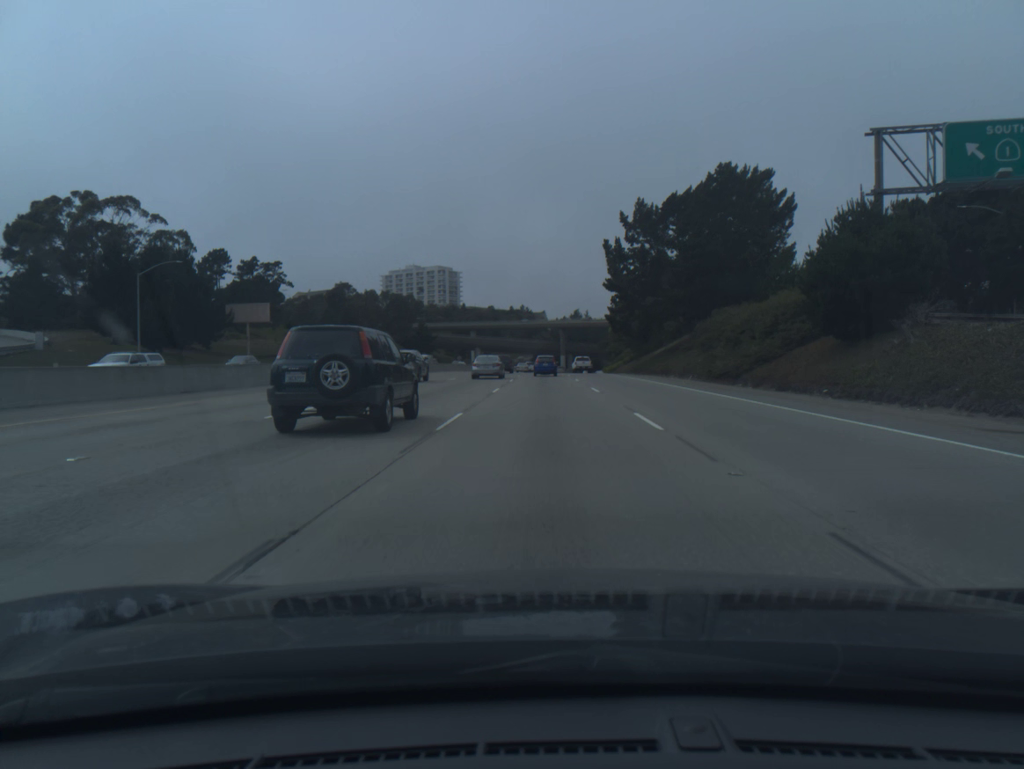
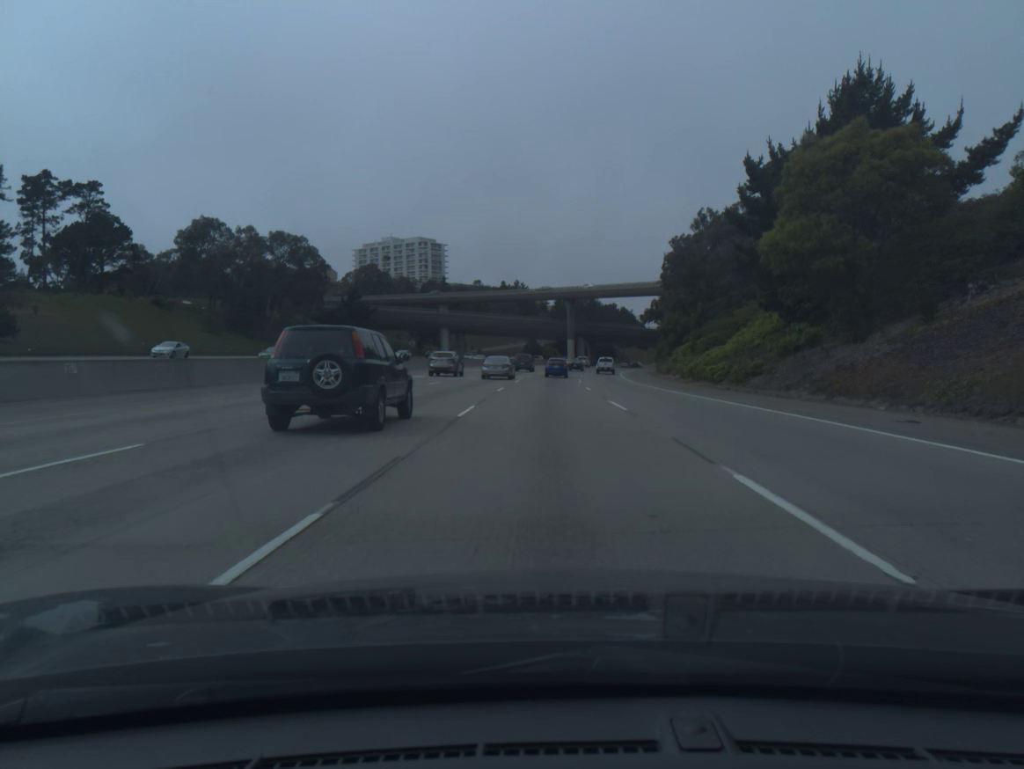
(+0.1, +81.7) m; 0°
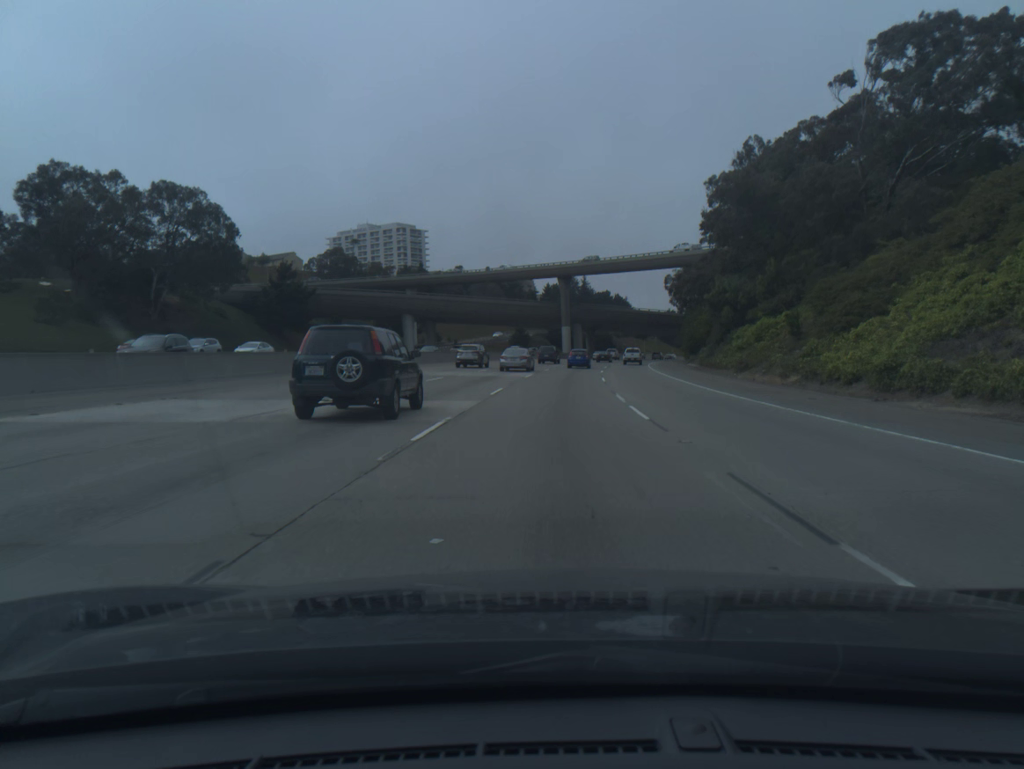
(+0.1, +33.0) m; +1°
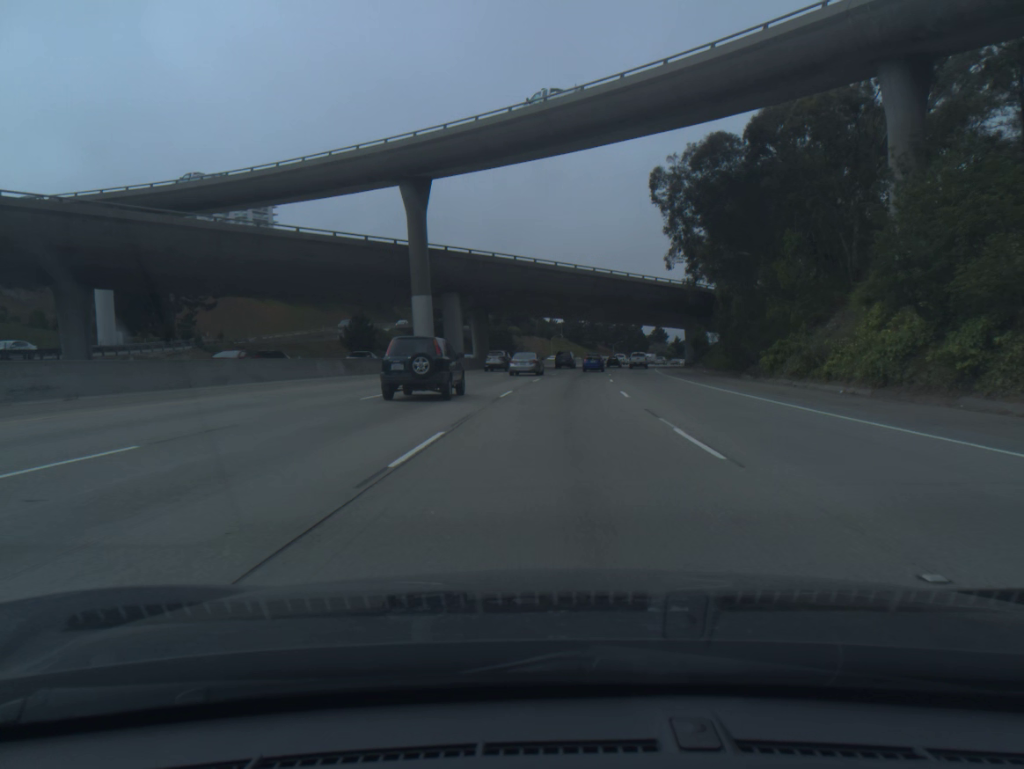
(+5.1, +83.3) m; +8°
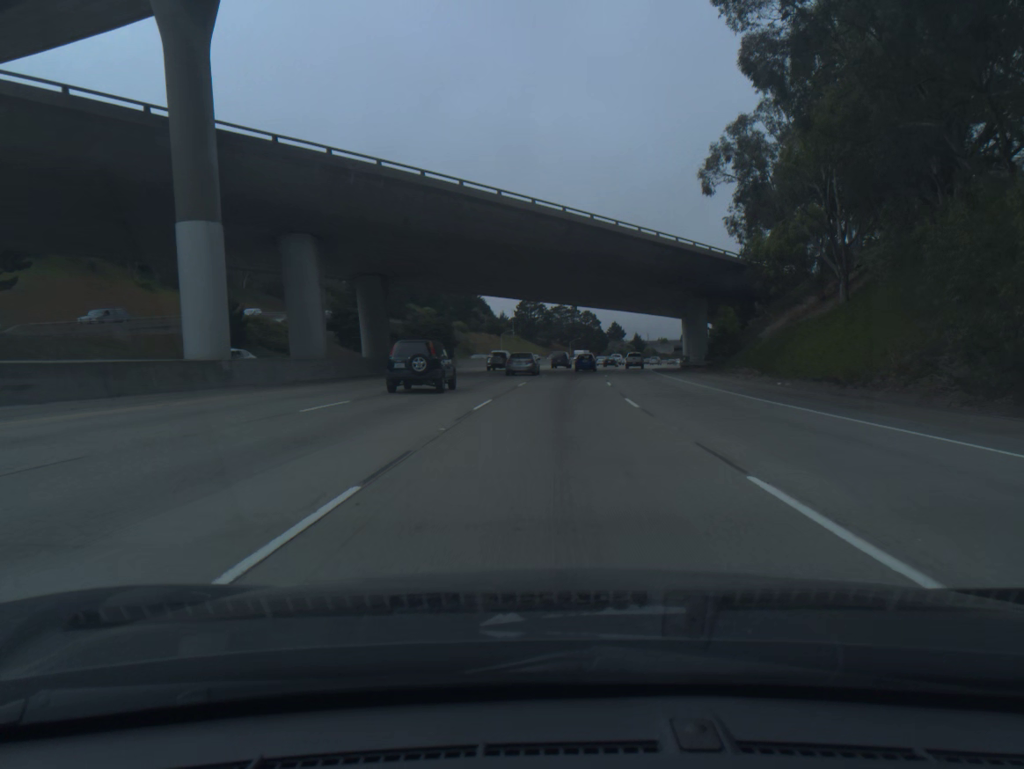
(+1.0, +33.7) m; +3°
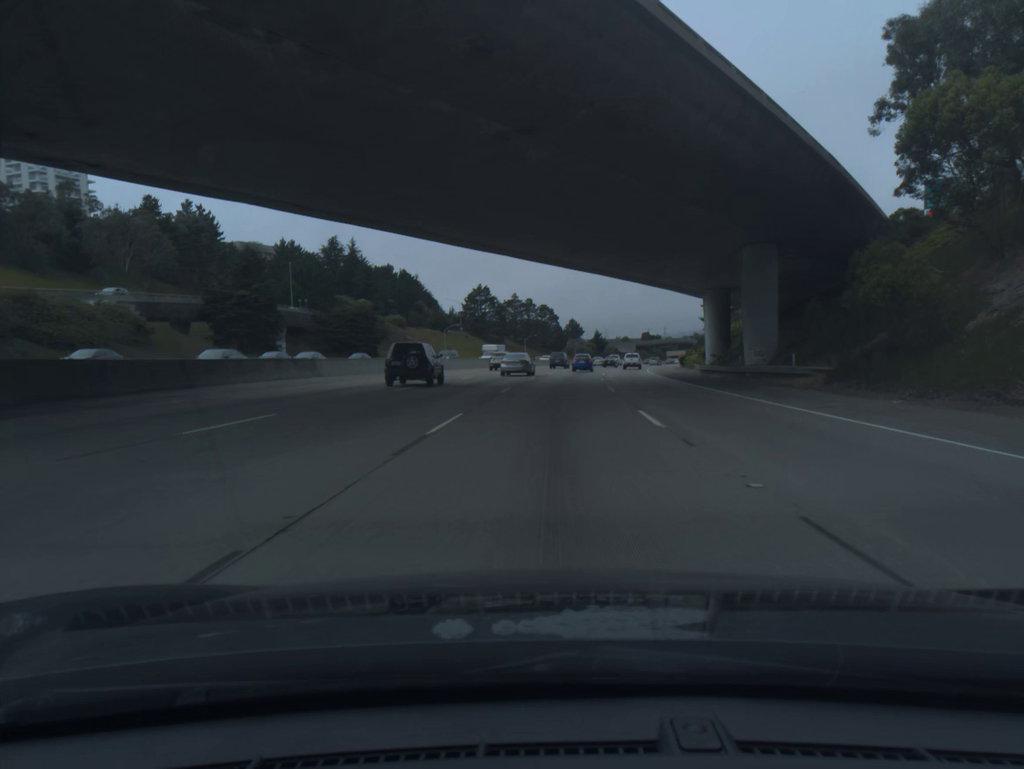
(+1.0, +34.0) m; +3°
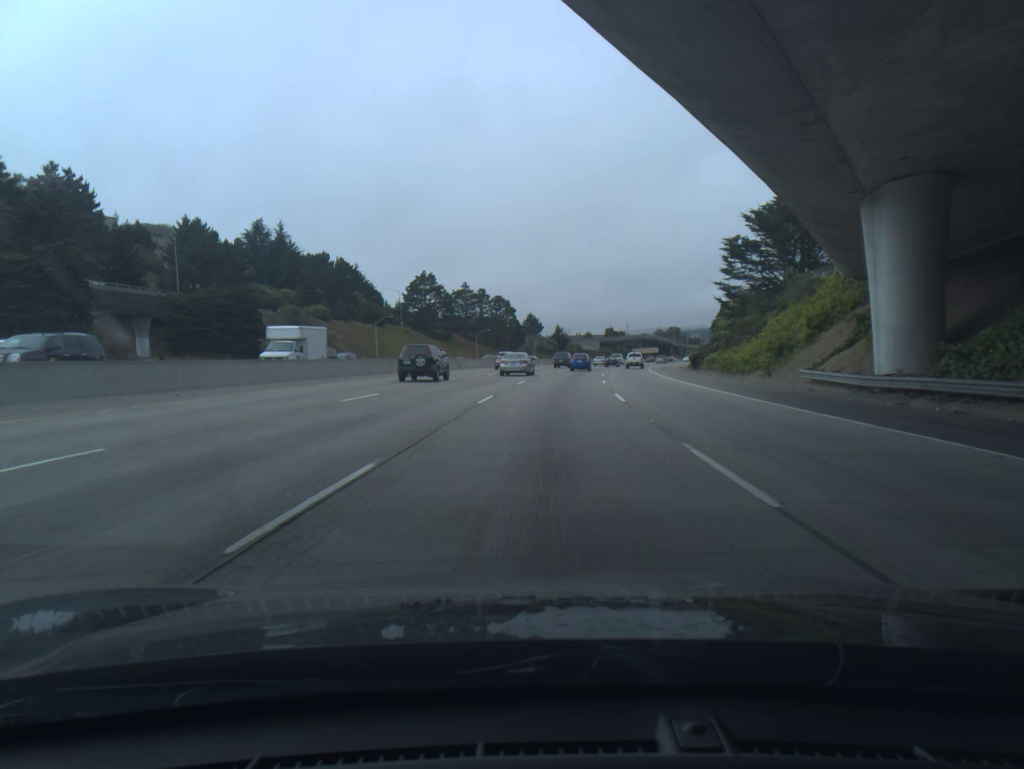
(+0.9, +34.3) m; +3°
